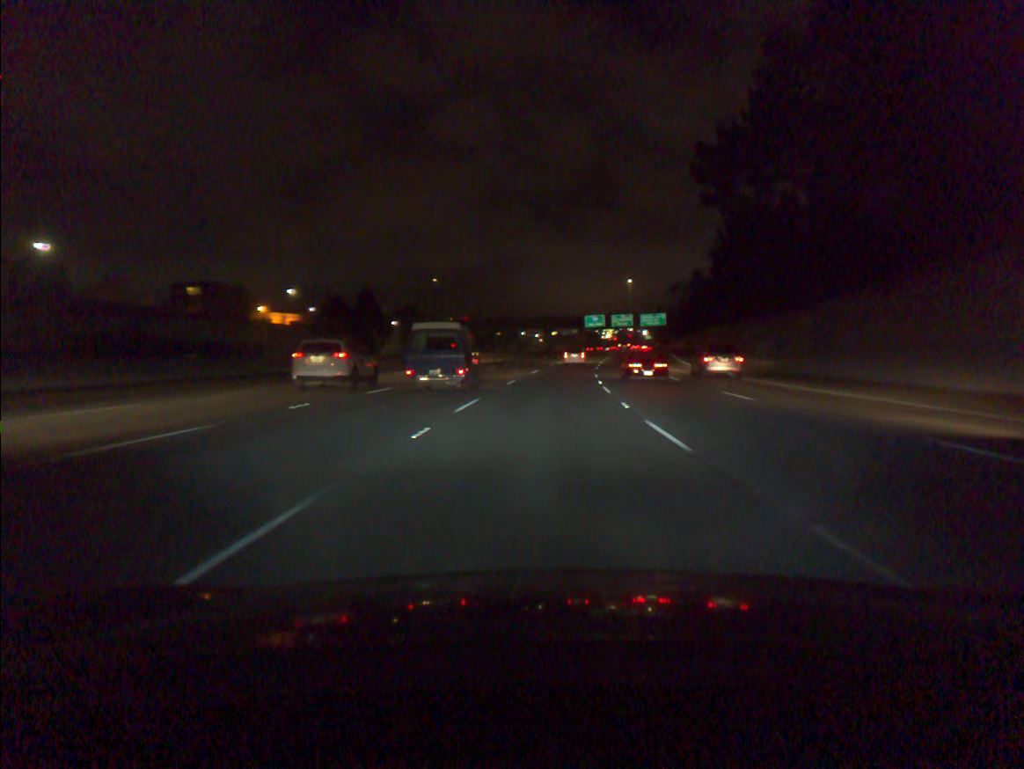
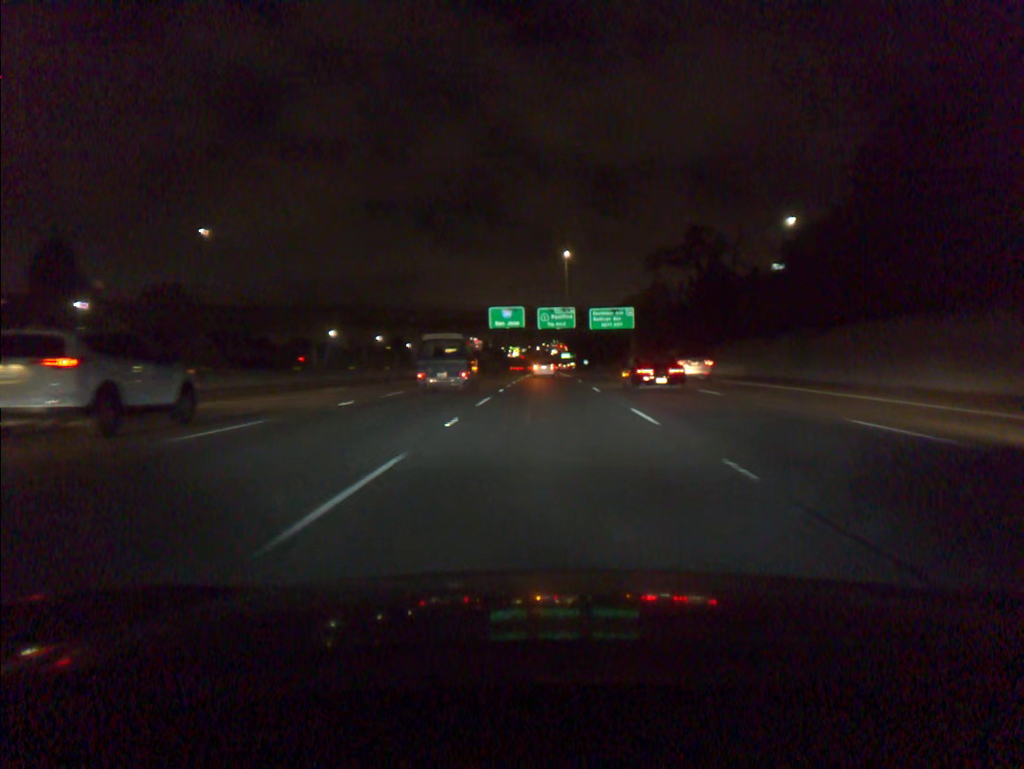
(+5.3, +83.7) m; +7°
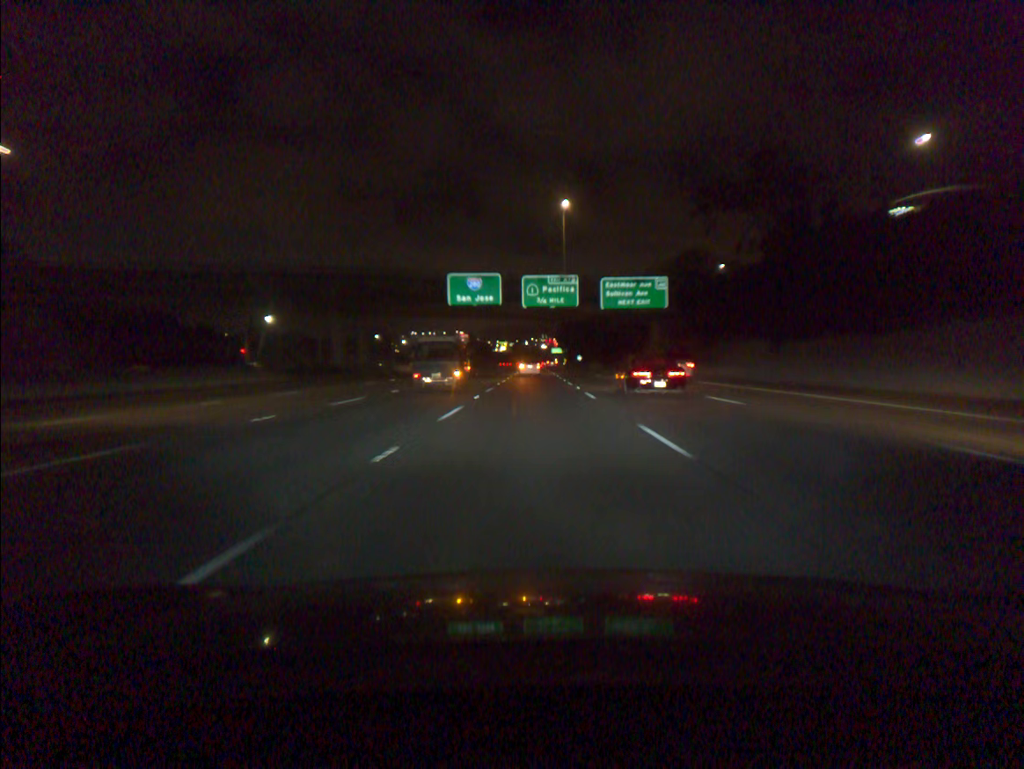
(+0.4, +33.5) m; +1°
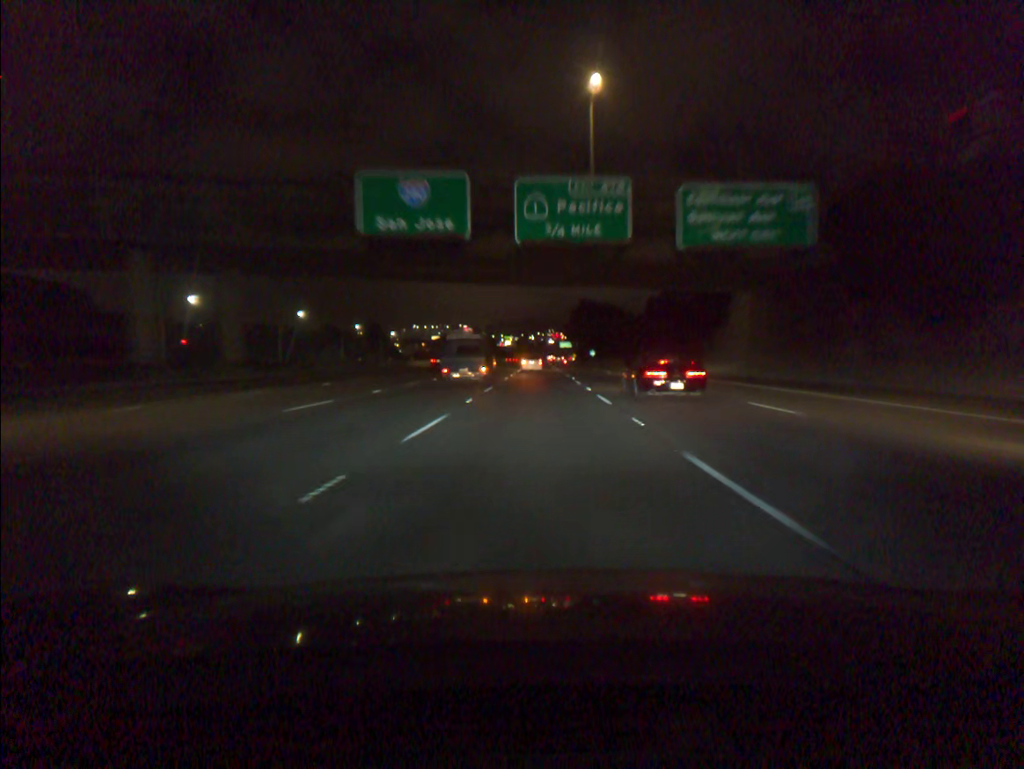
(-0.1, +33.6) m; 0°
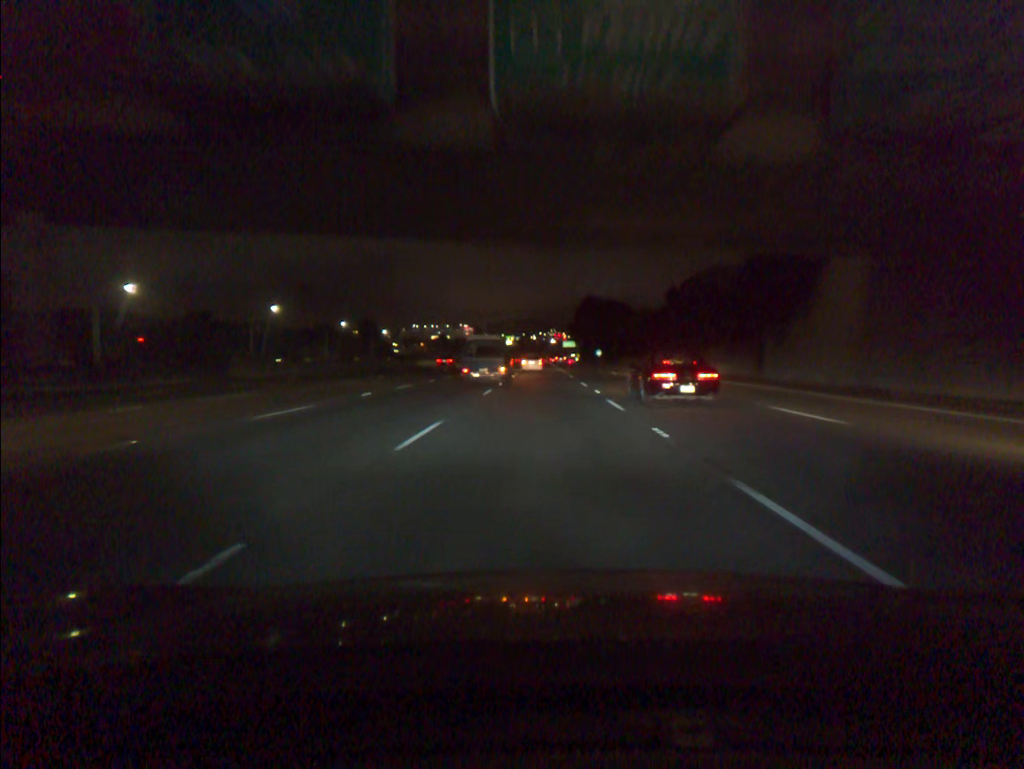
(0.0, +16.8) m; 0°
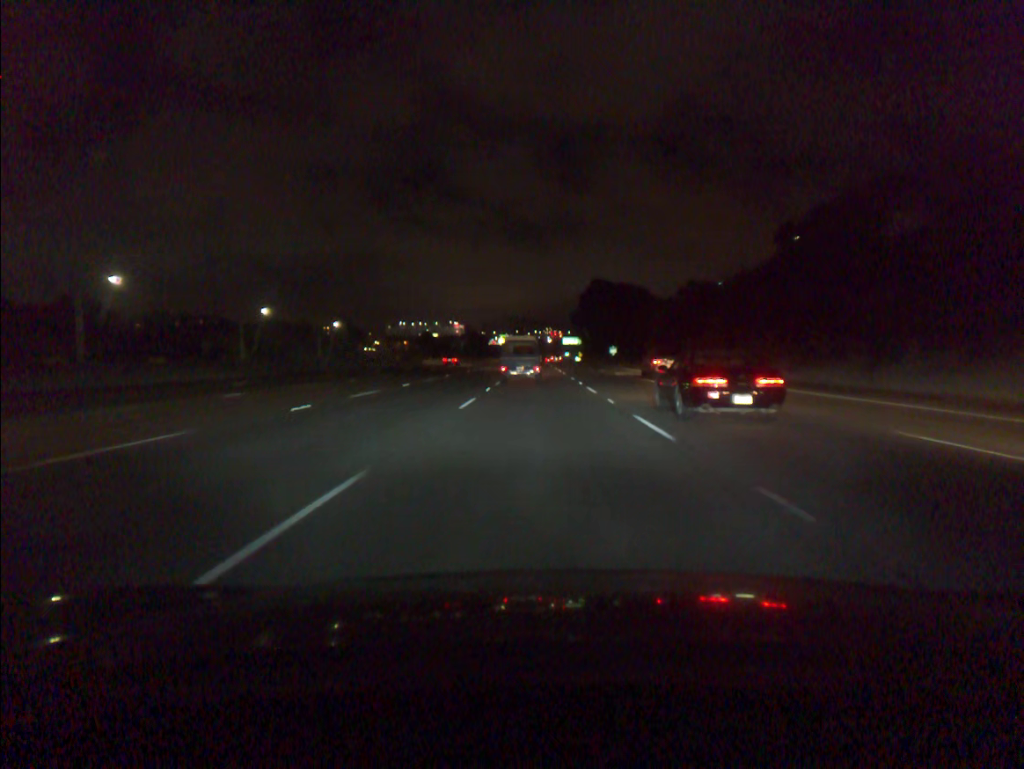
(+0.1, +50.7) m; 0°
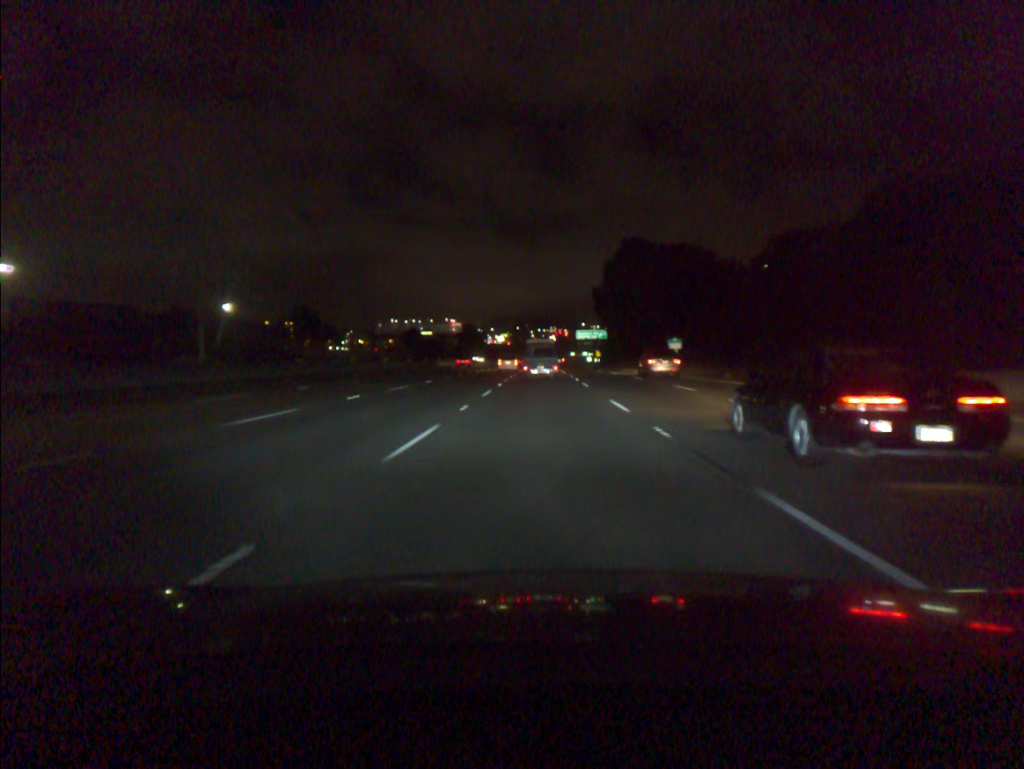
(-0.1, +67.3) m; 0°
